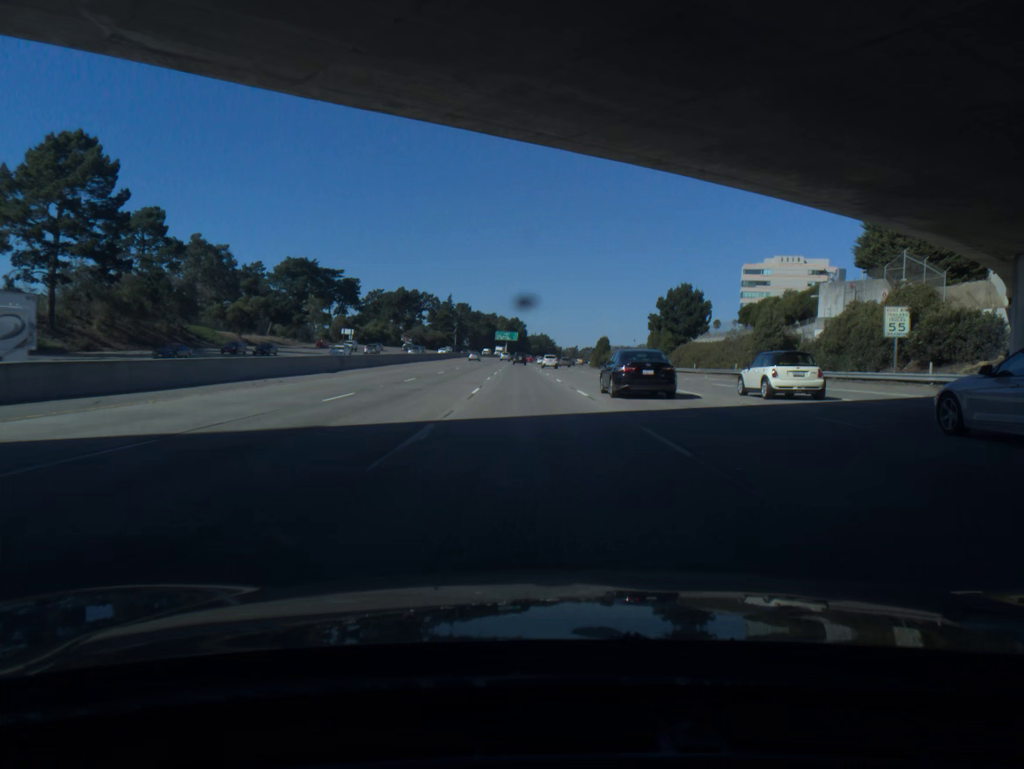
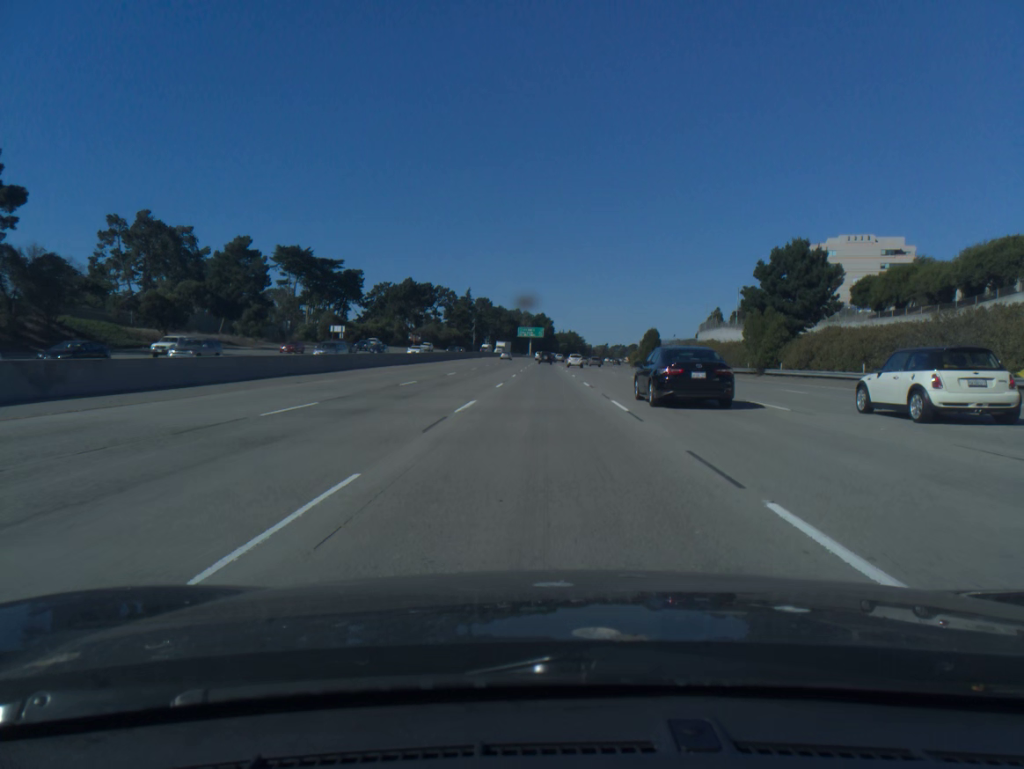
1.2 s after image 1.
(-0.7, +35.6) m; -2°
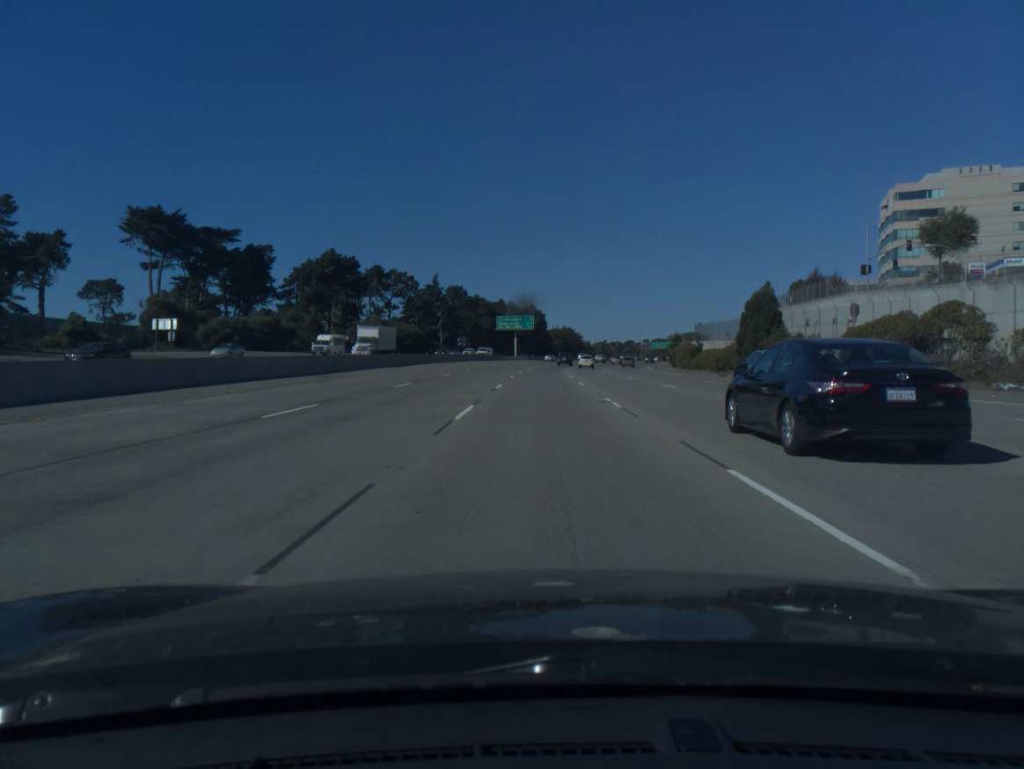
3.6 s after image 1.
(-0.1, +71.4) m; +1°
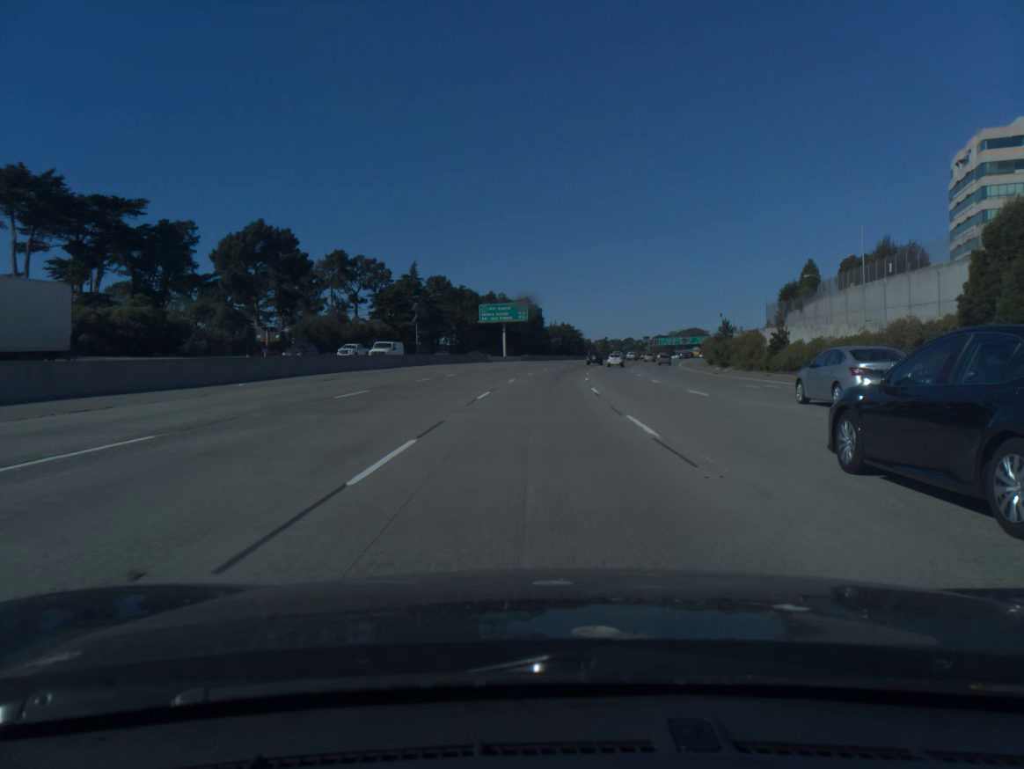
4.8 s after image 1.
(0.0, +35.7) m; 0°
